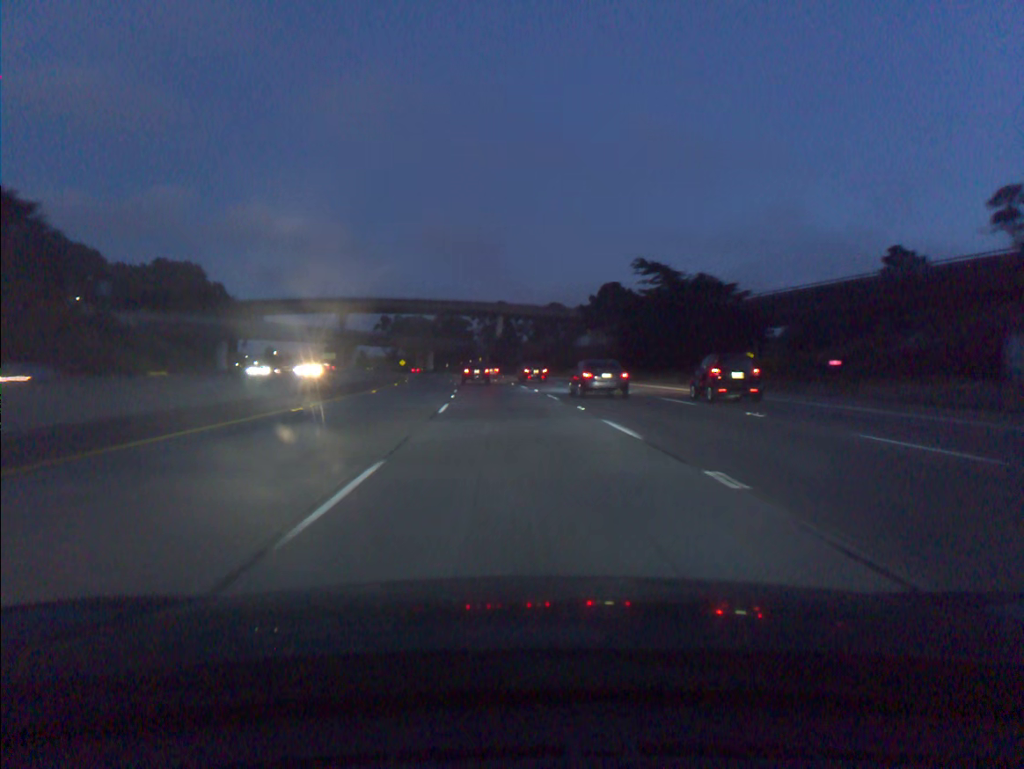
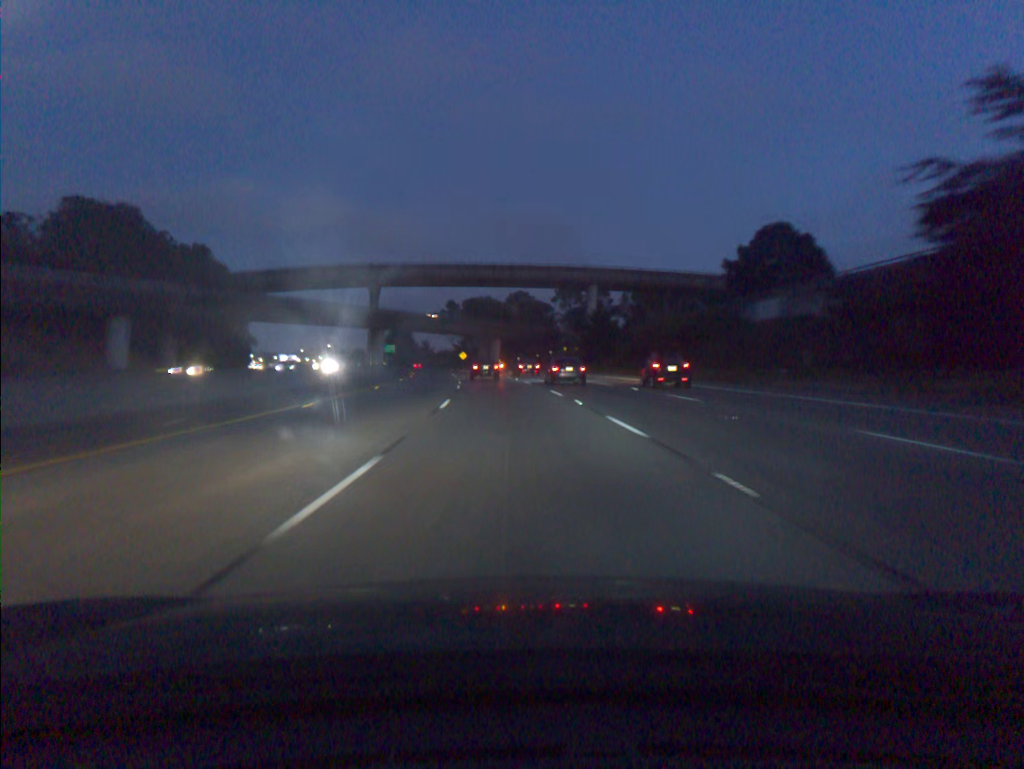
(-2.9, +58.4) m; -6°
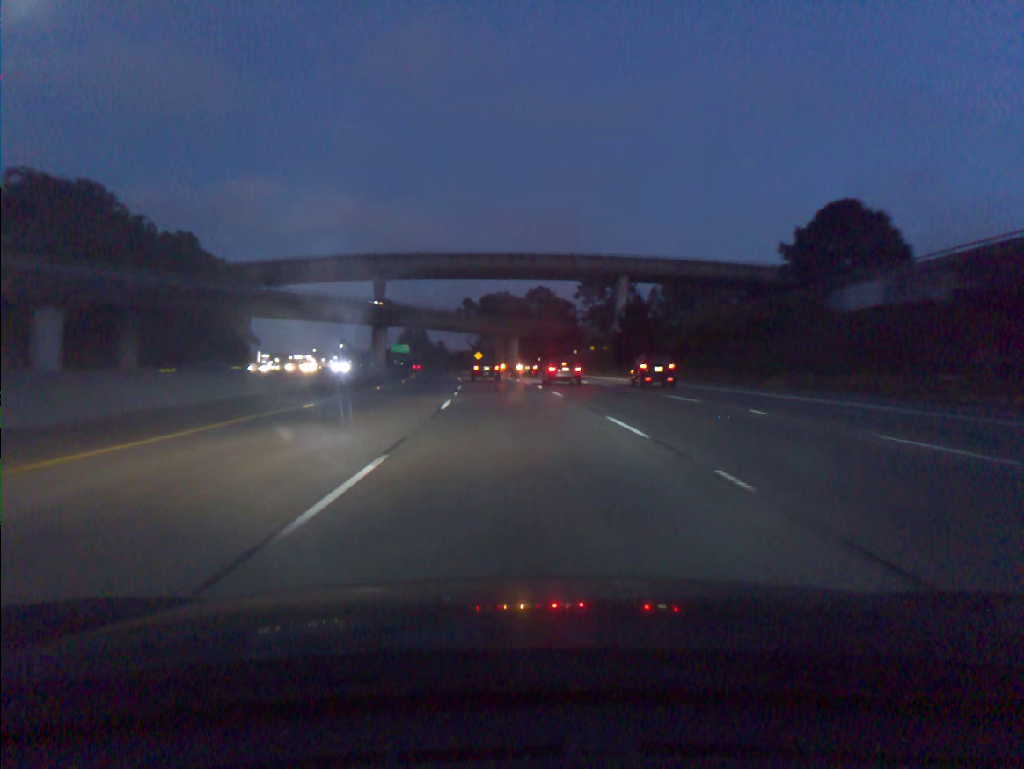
(-0.2, +14.5) m; -1°
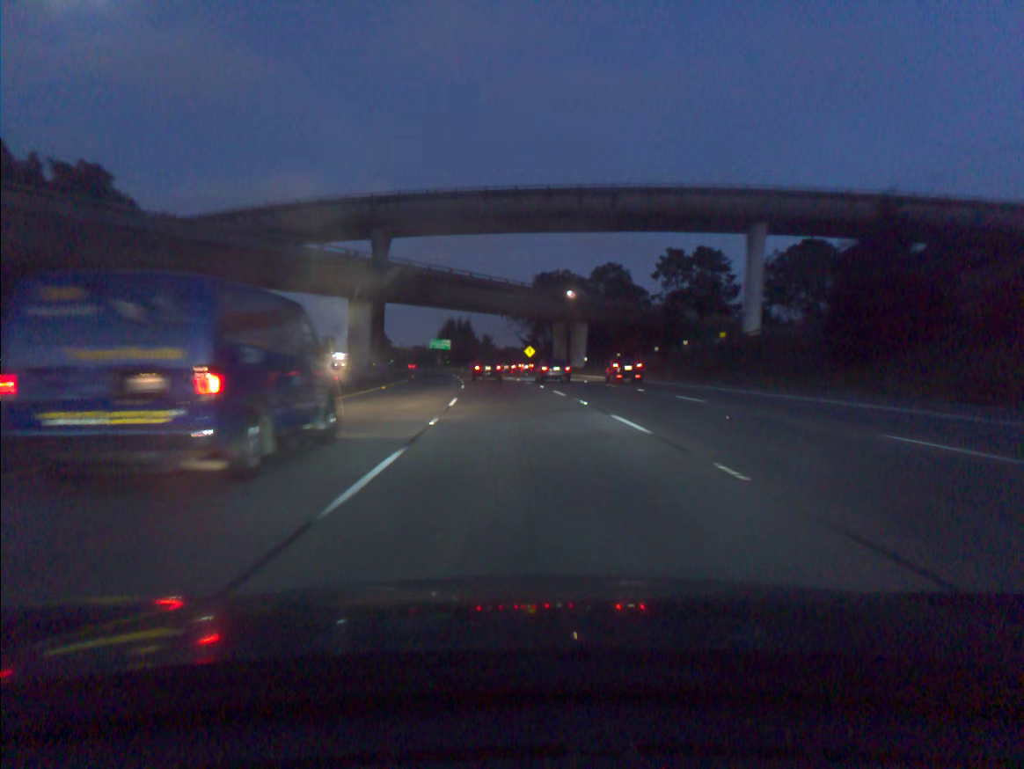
(-1.5, +43.2) m; -4°
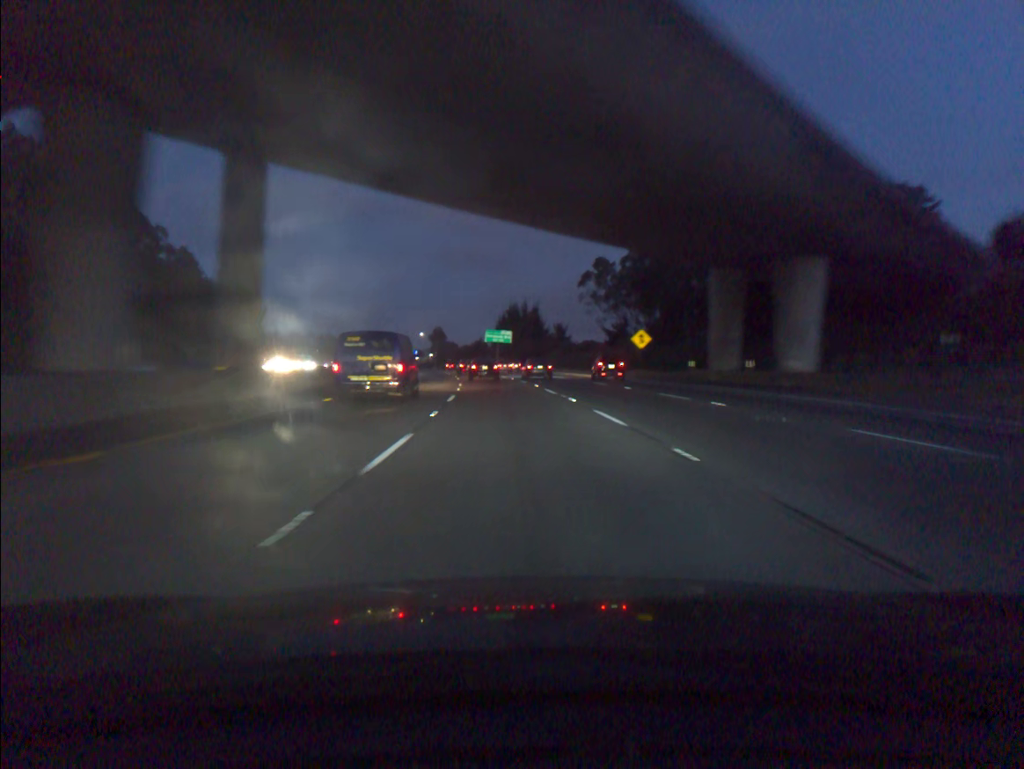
(-2.5, +56.7) m; -5°
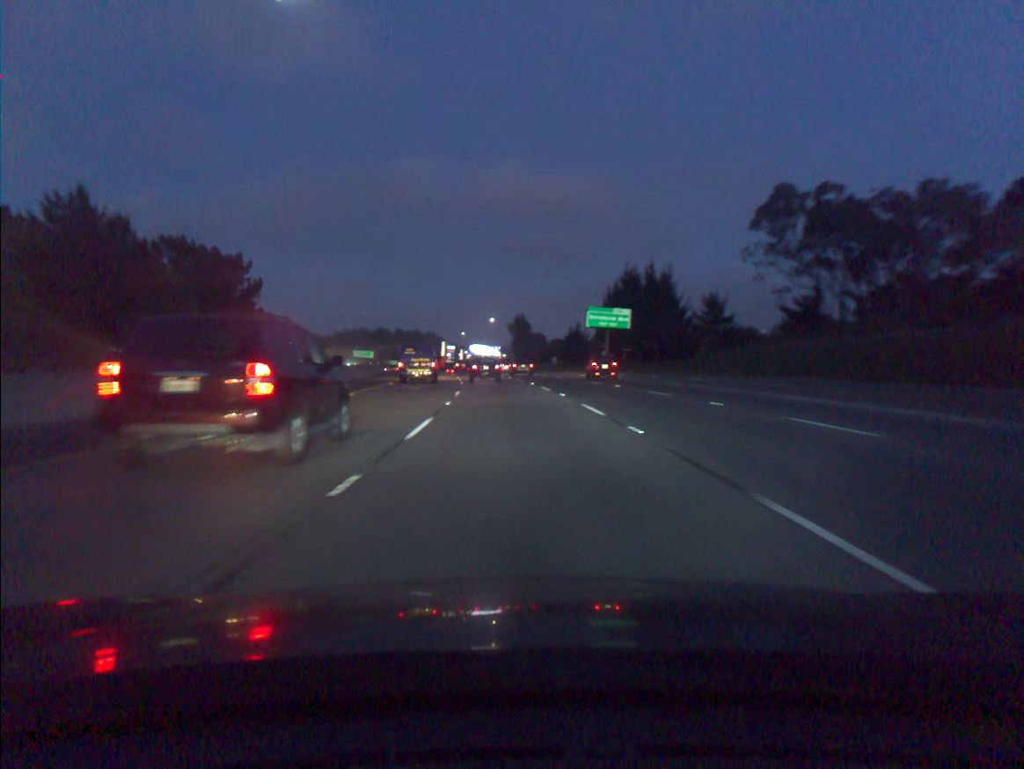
(-4.0, +69.5) m; -7°
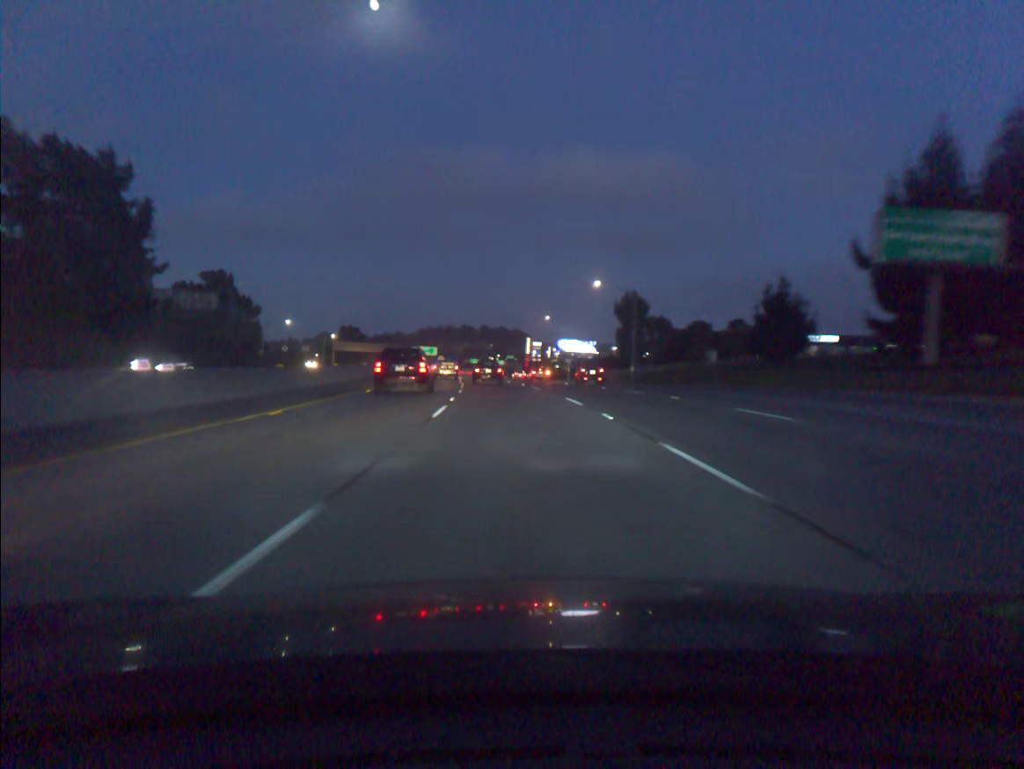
(-3.8, +68.4) m; -6°
